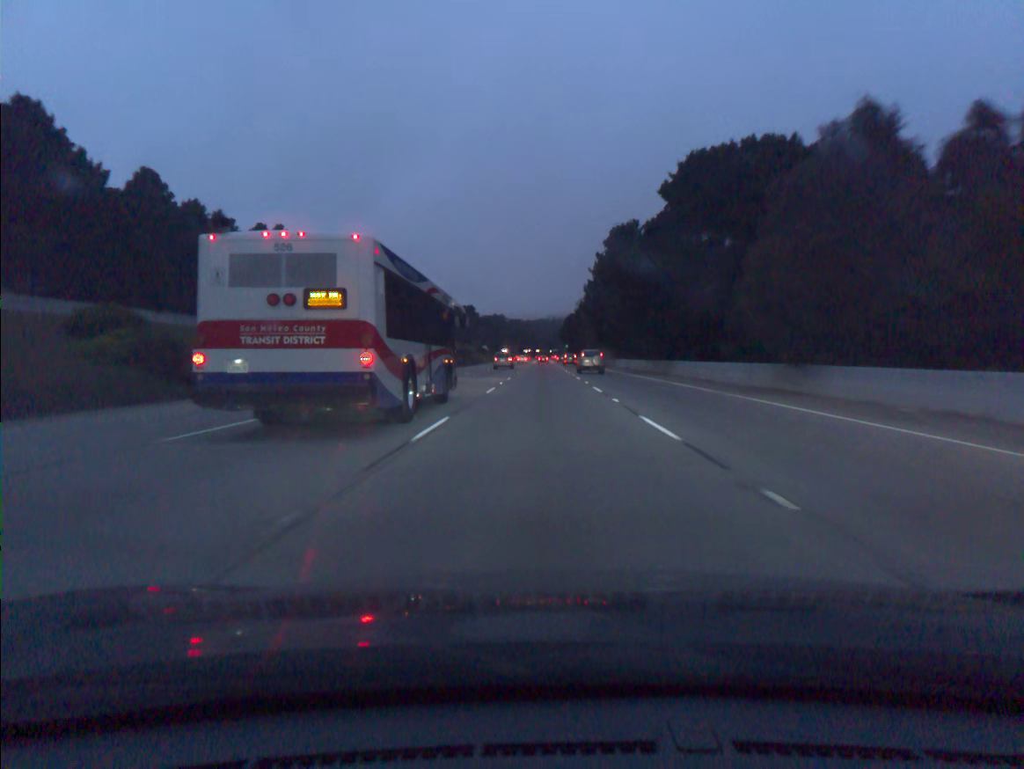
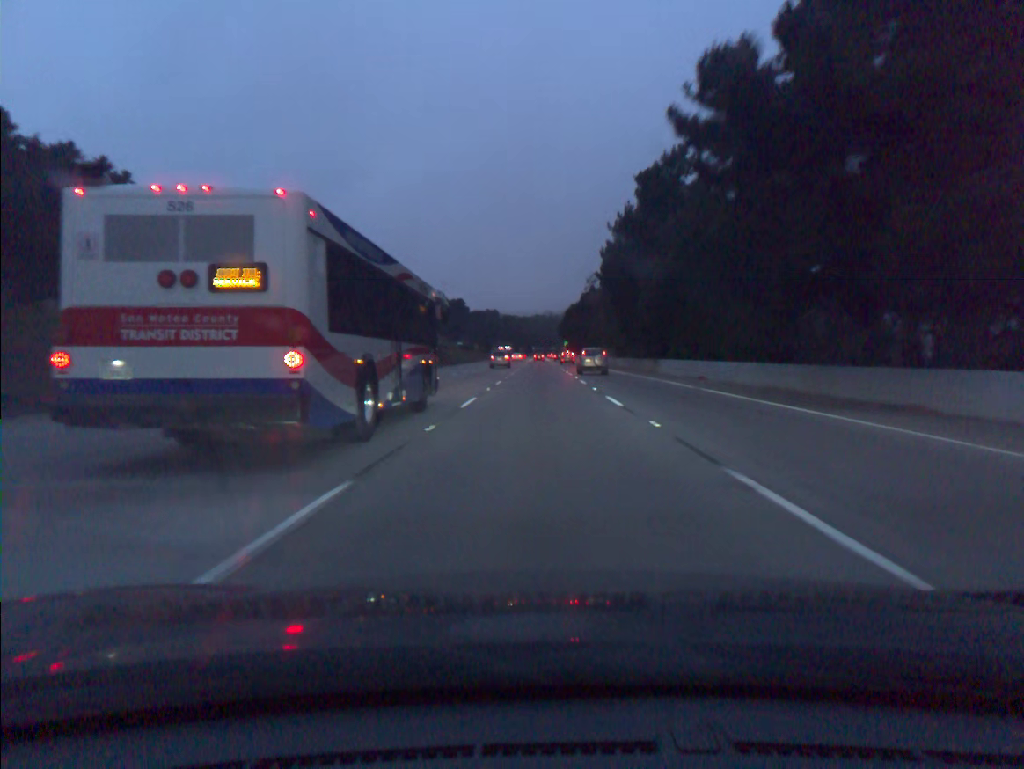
(+0.1, +36.6) m; 0°
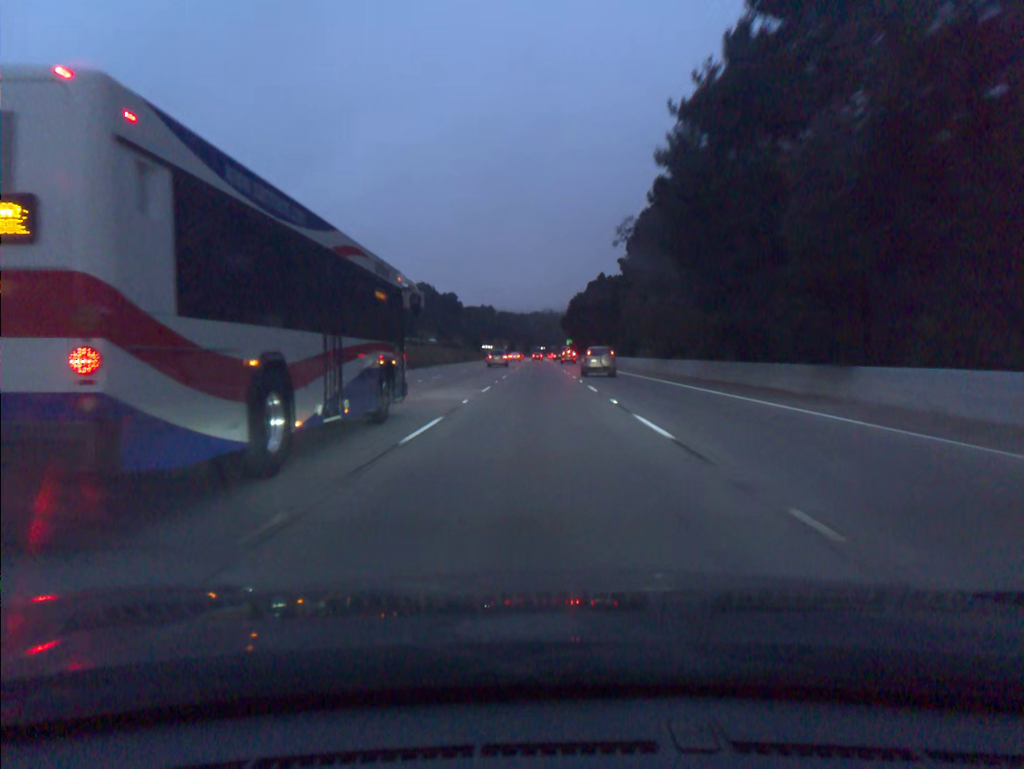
(0.0, +36.6) m; 0°
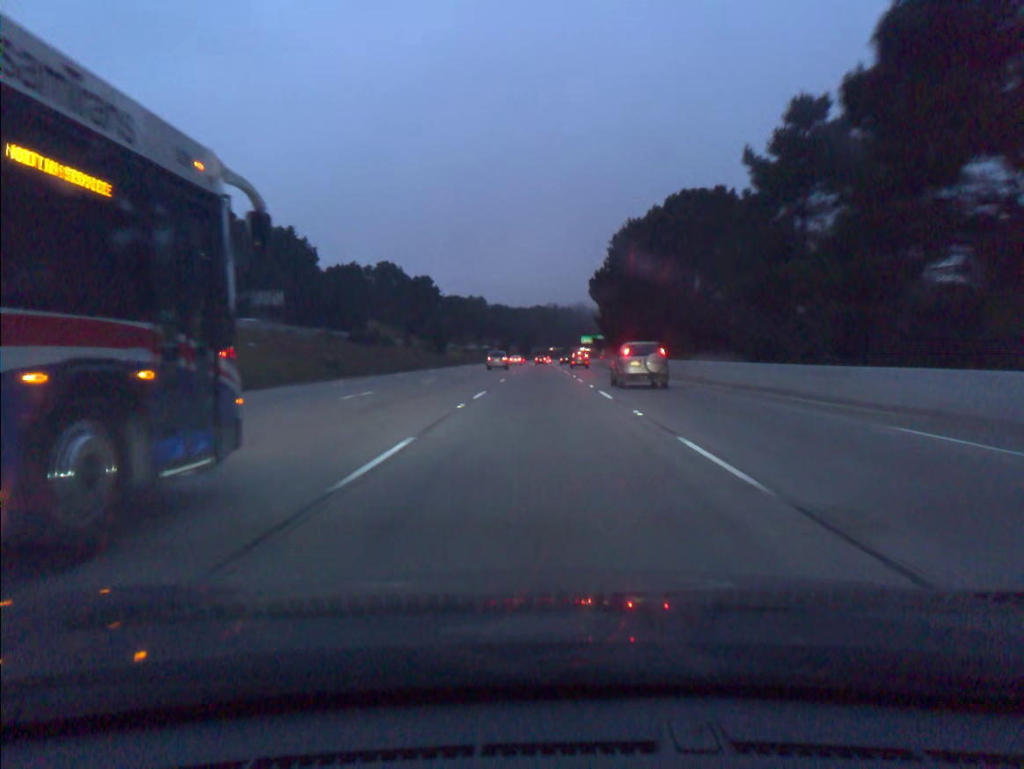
(-0.2, +91.5) m; 0°
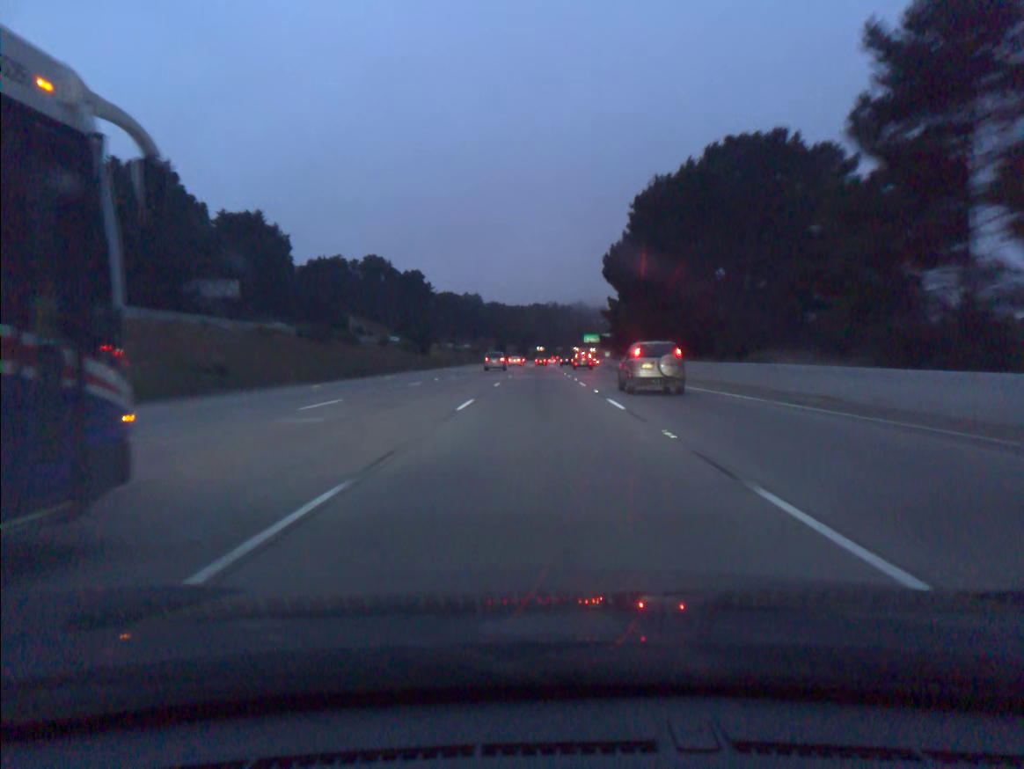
(0.0, +18.3) m; 0°
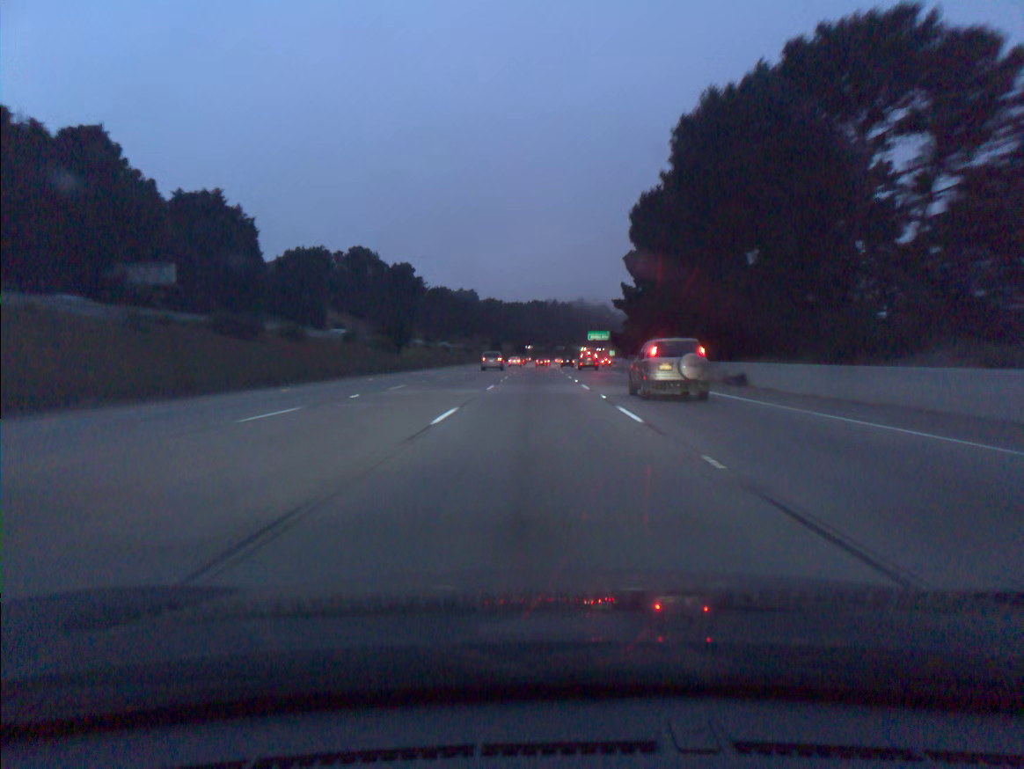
(0.0, +18.3) m; 0°
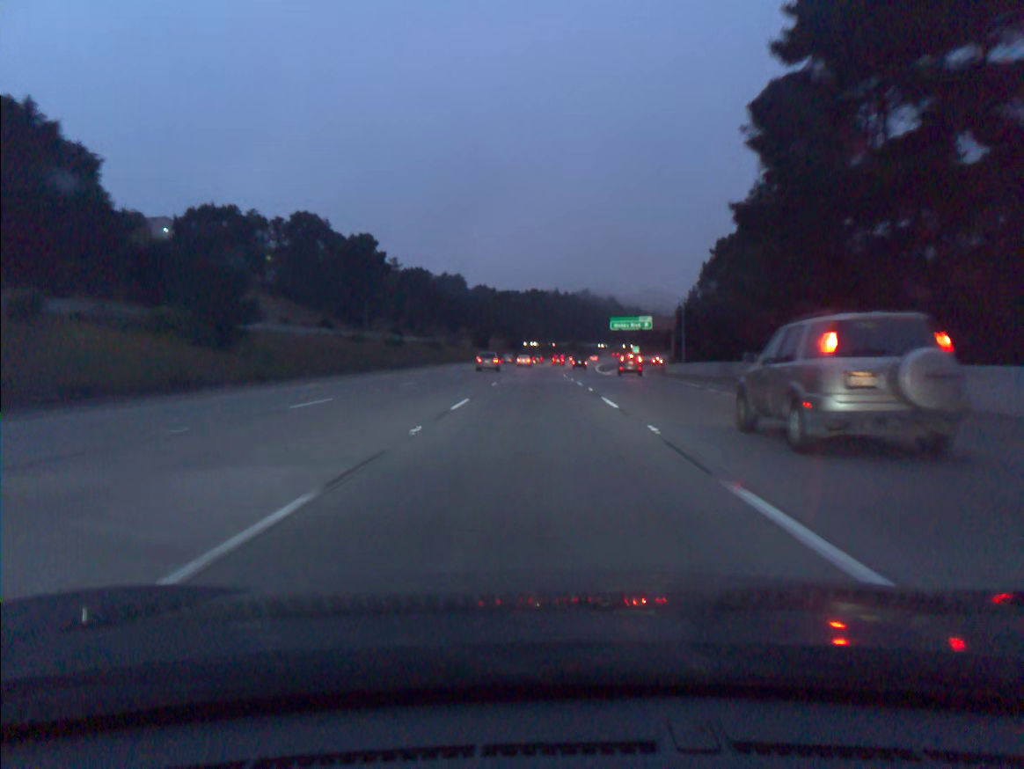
(-0.1, +54.9) m; 0°
